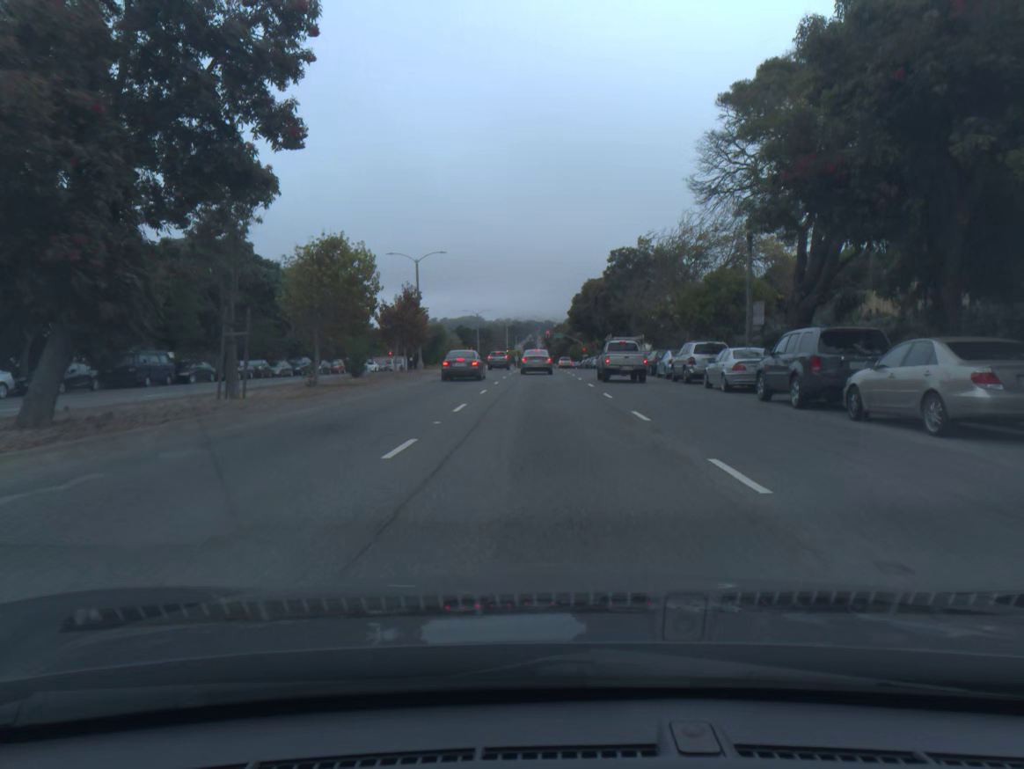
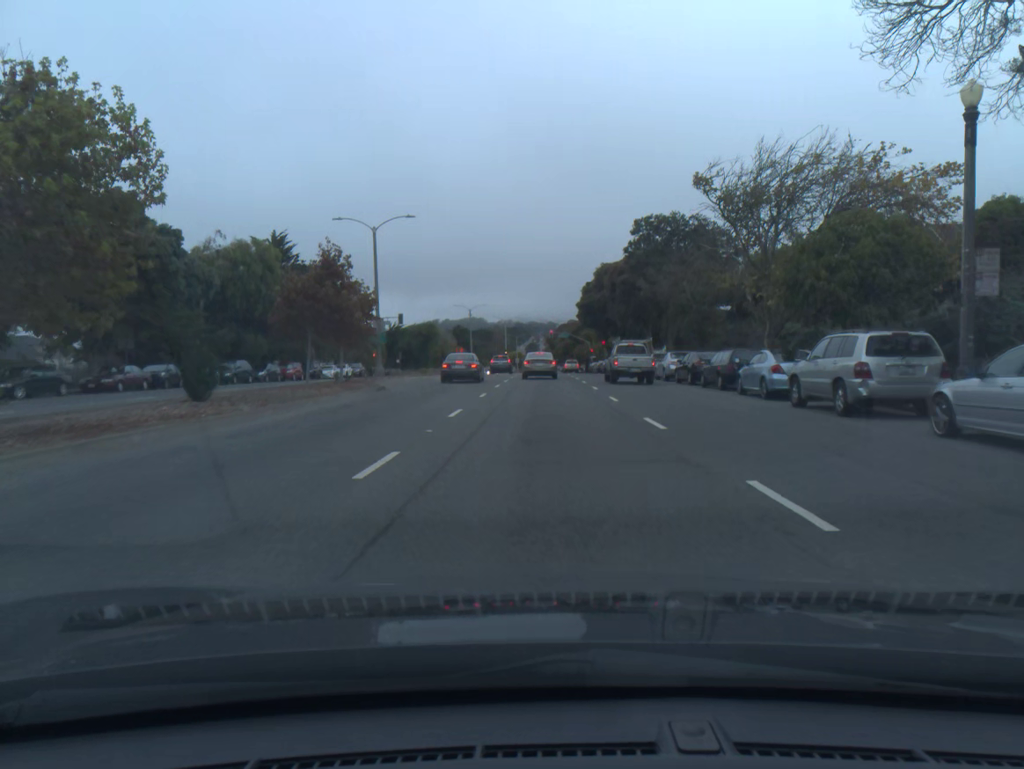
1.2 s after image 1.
(+0.1, +16.2) m; 0°
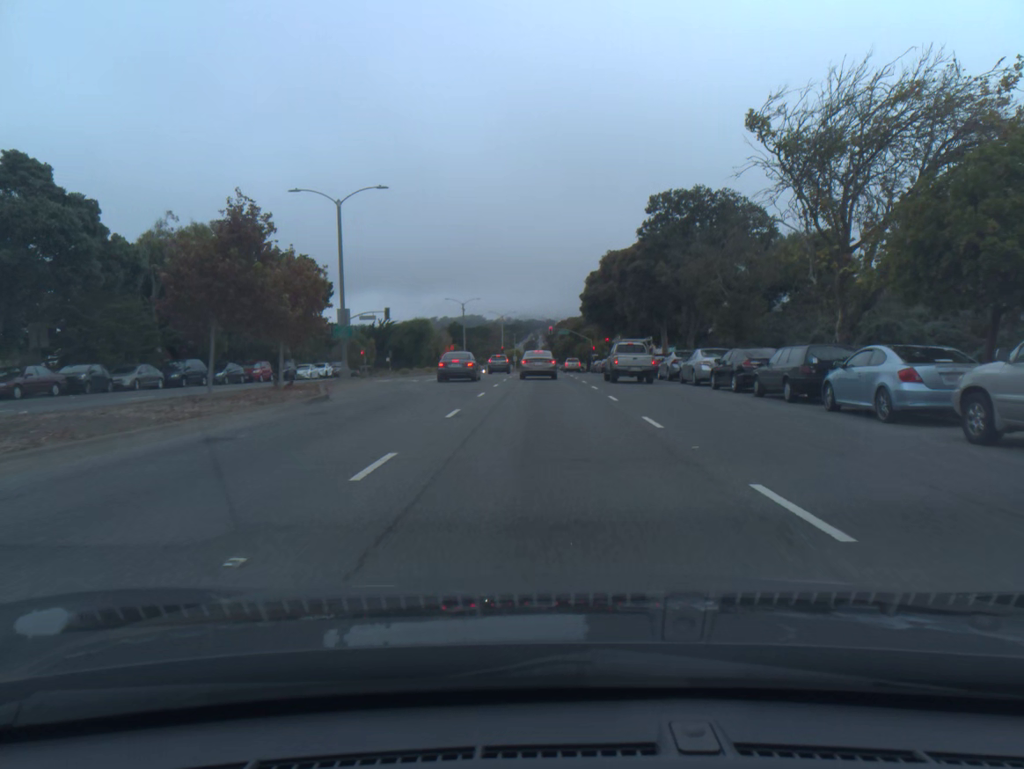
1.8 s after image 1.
(0.0, +7.6) m; 0°
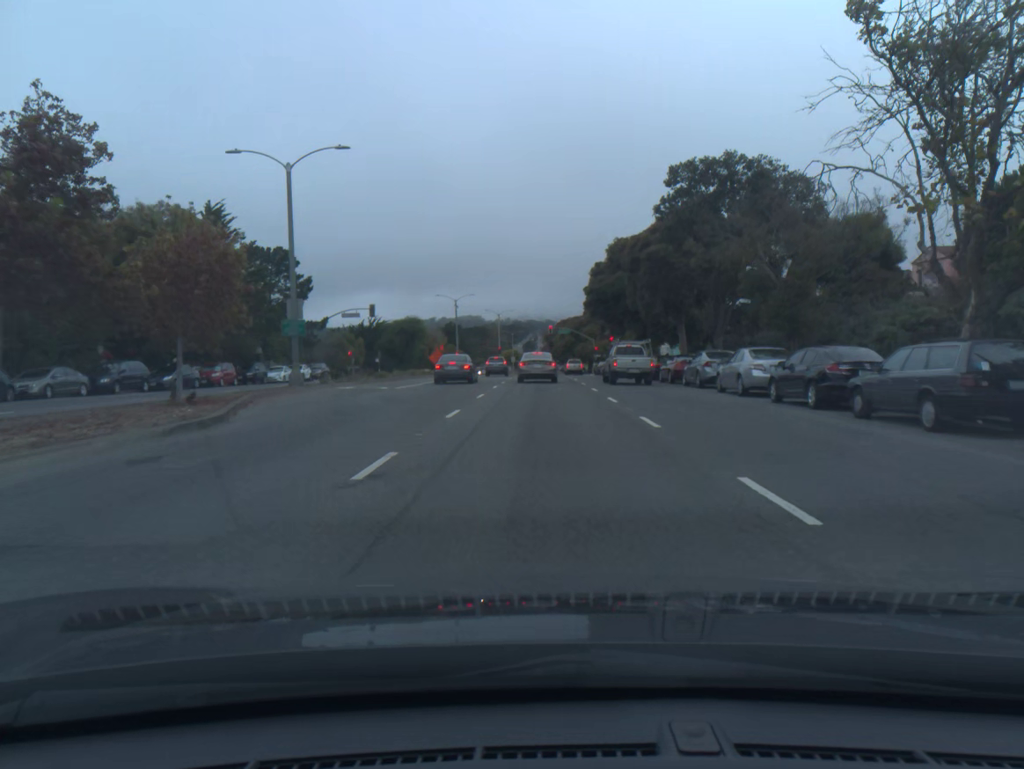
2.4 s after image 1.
(0.0, +7.2) m; 0°
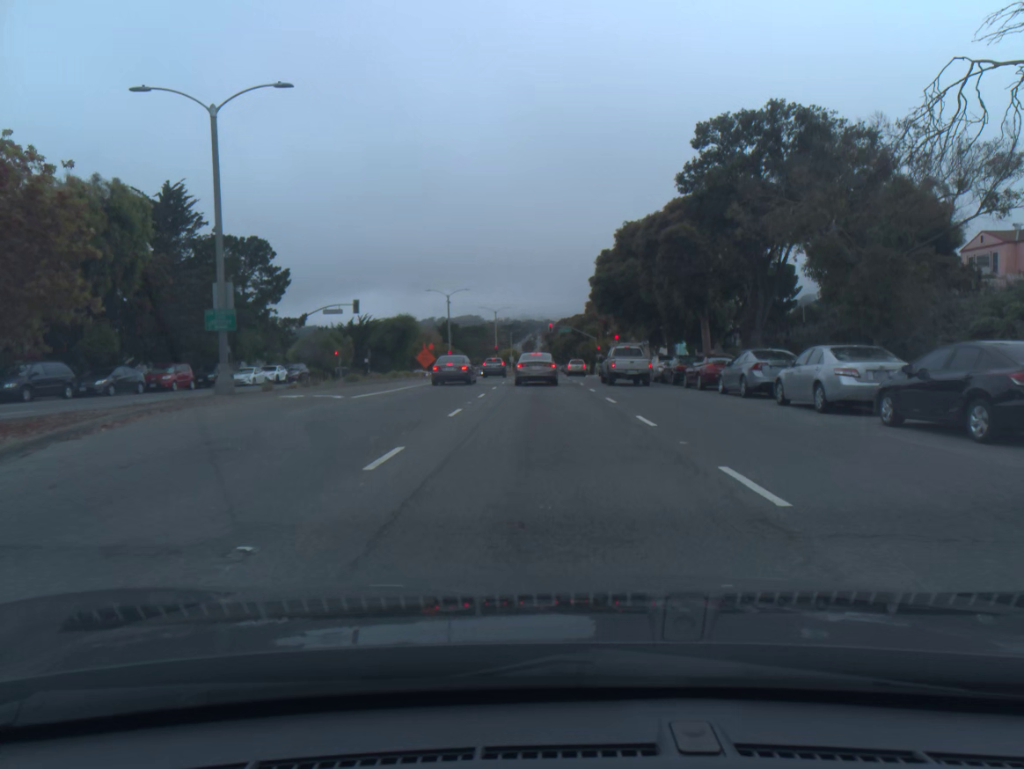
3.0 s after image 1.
(0.0, +6.8) m; 0°
